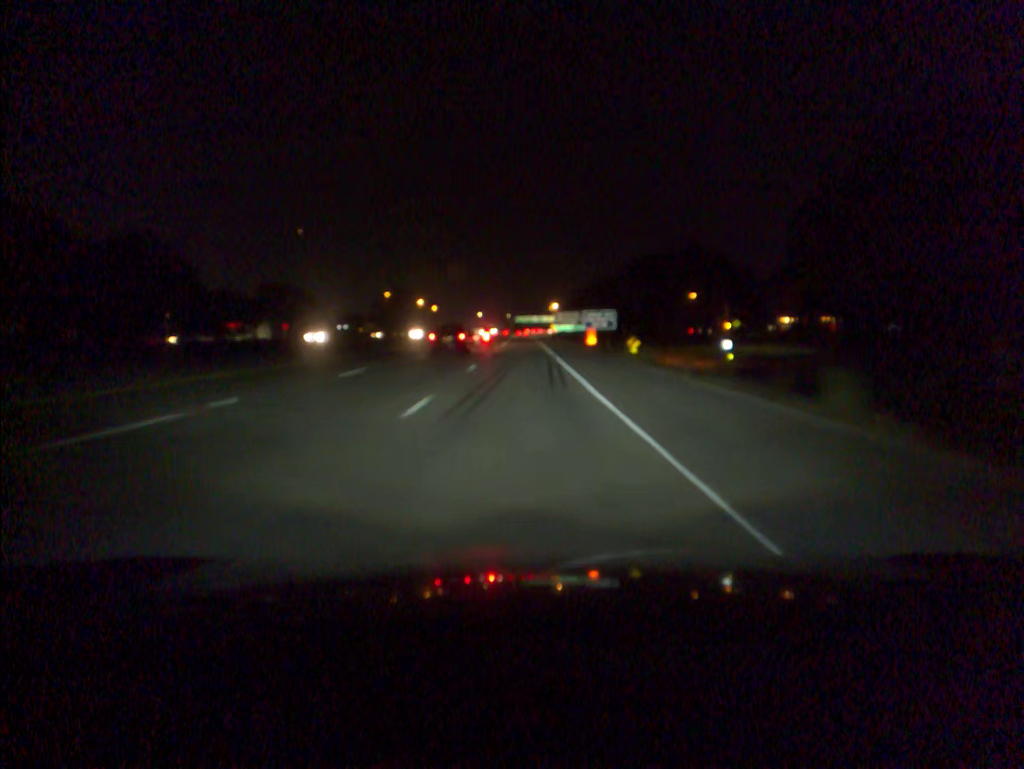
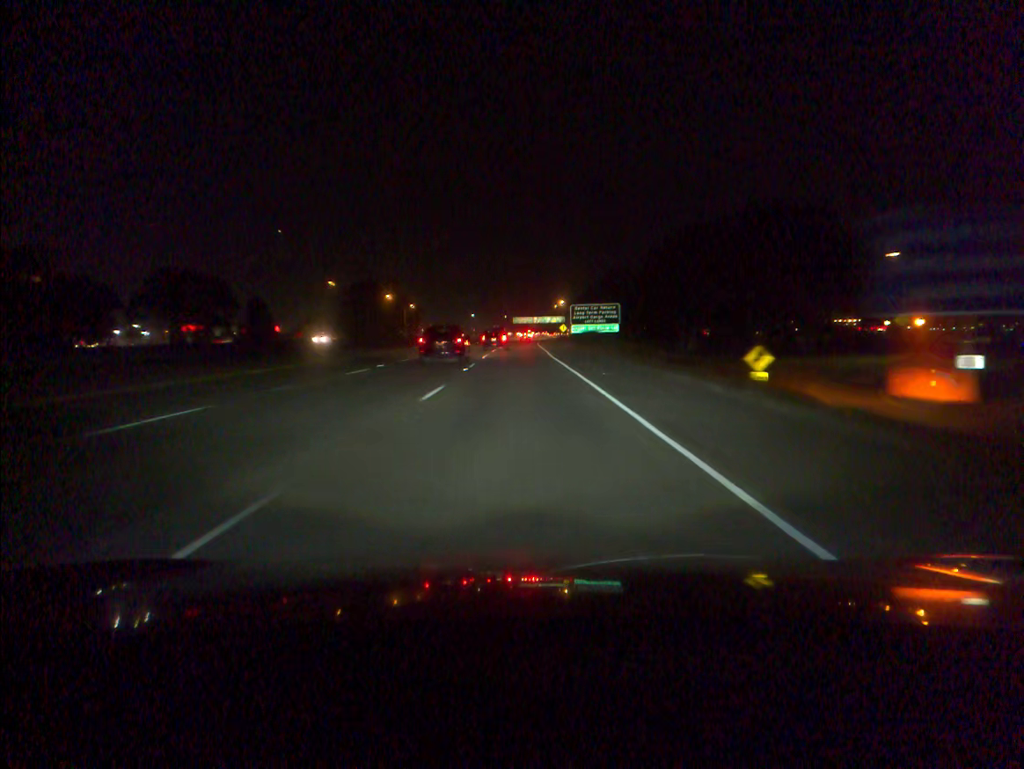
(+0.1, +56.4) m; 0°
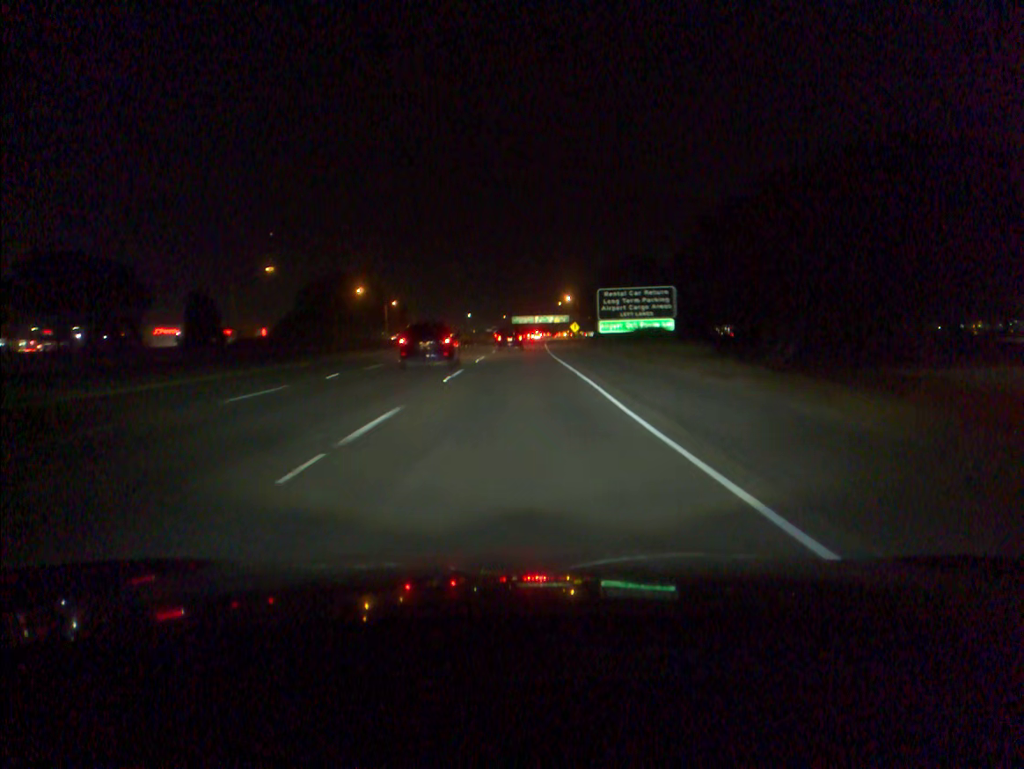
(0.0, +37.9) m; 0°
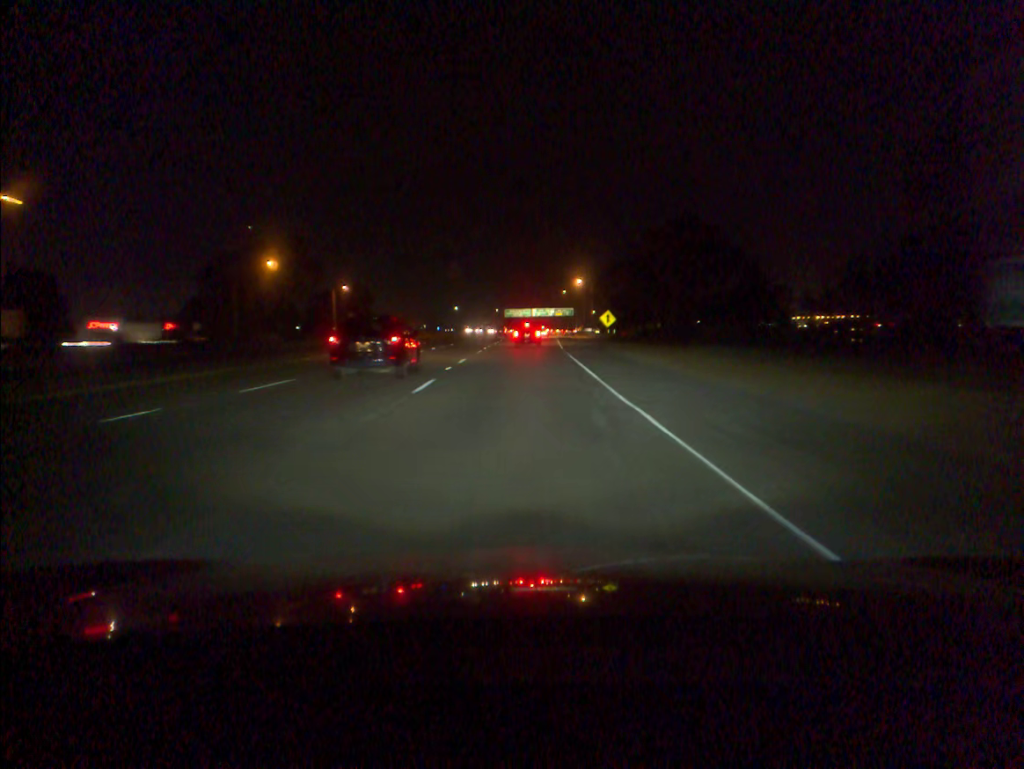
(+0.1, +56.3) m; 0°
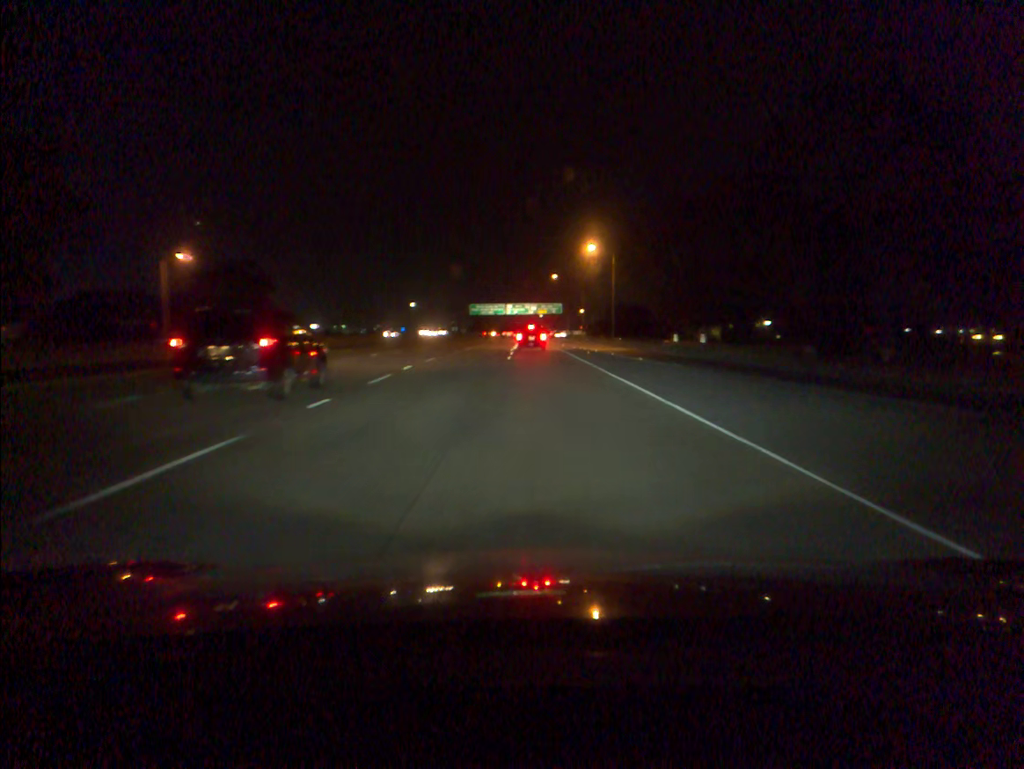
(+0.6, +70.3) m; +2°
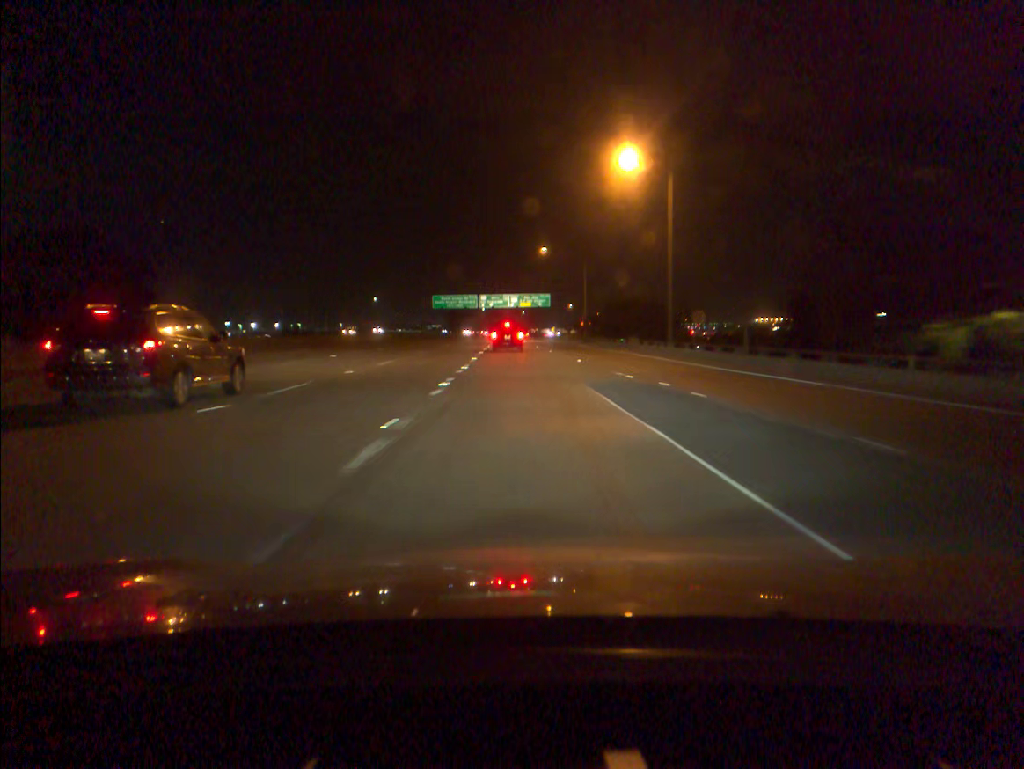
(+0.9, +47.8) m; +1°
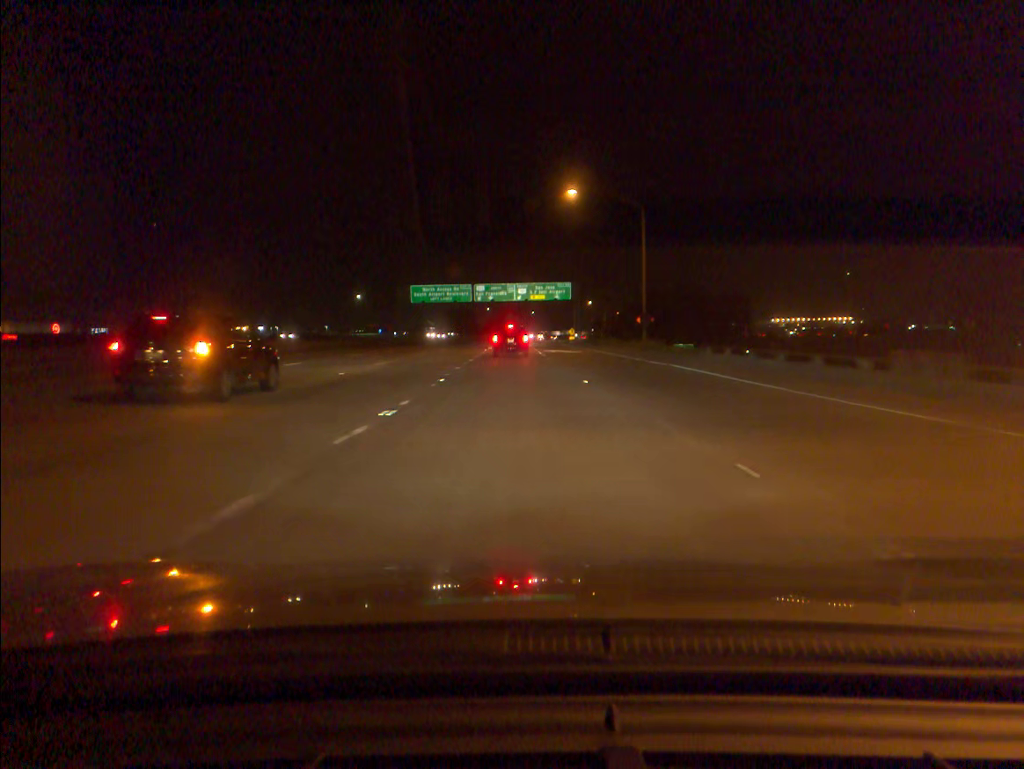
(-0.2, +43.3) m; 0°
